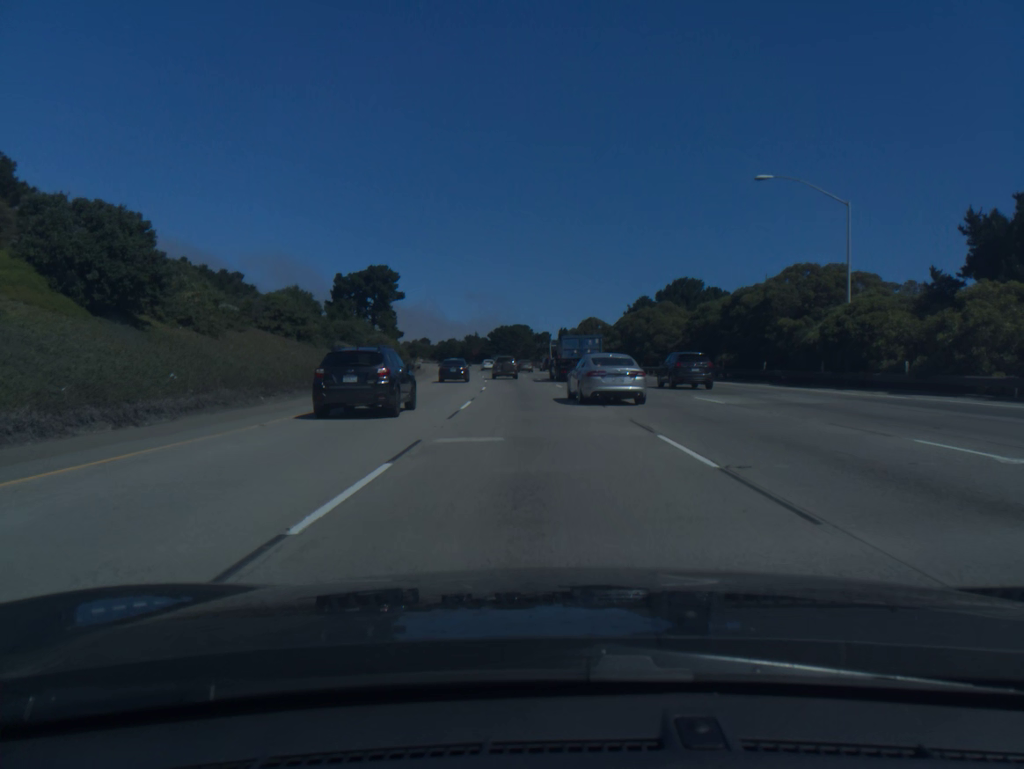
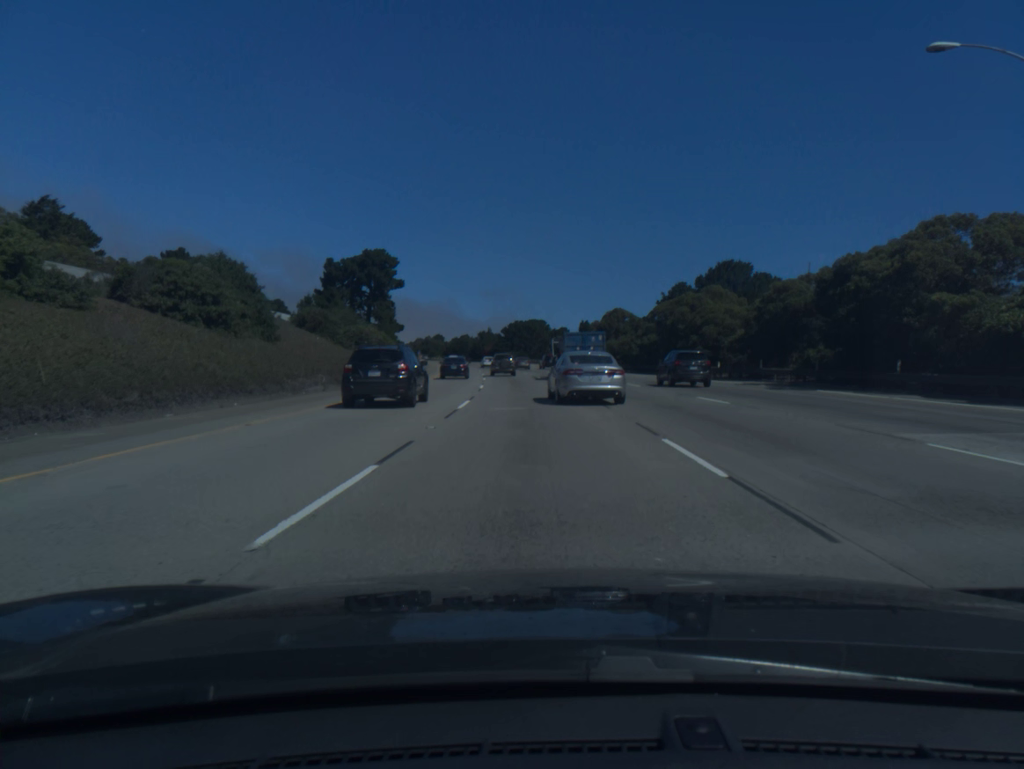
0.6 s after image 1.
(-0.2, +15.2) m; -1°
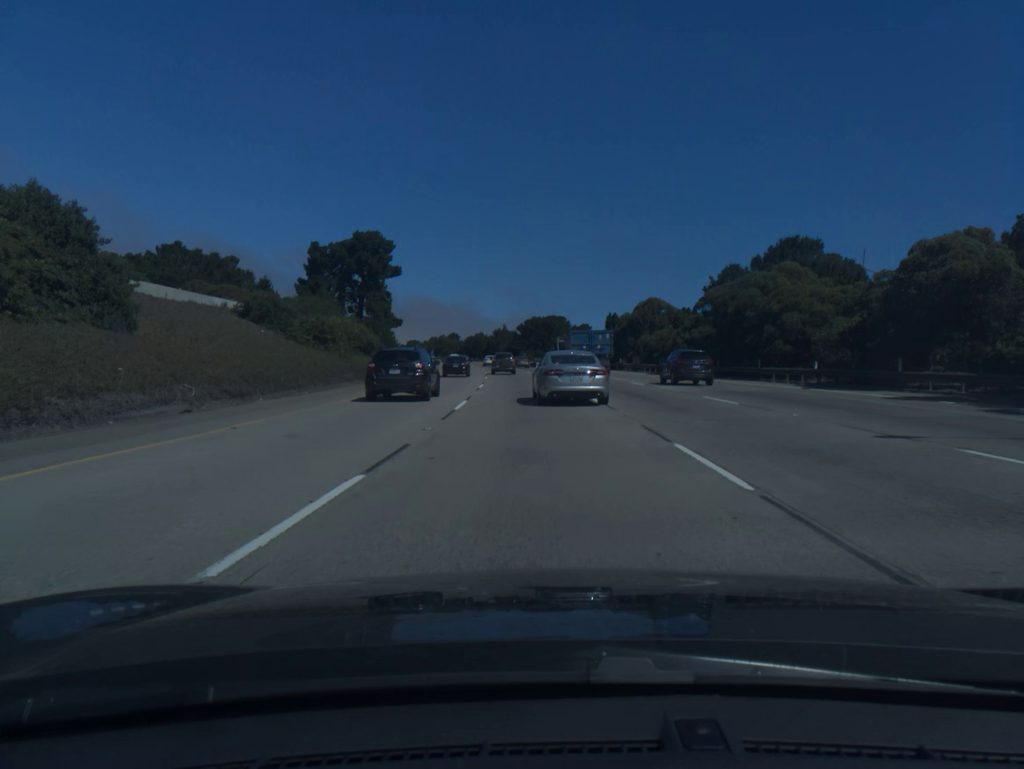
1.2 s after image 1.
(-0.2, +15.3) m; -1°
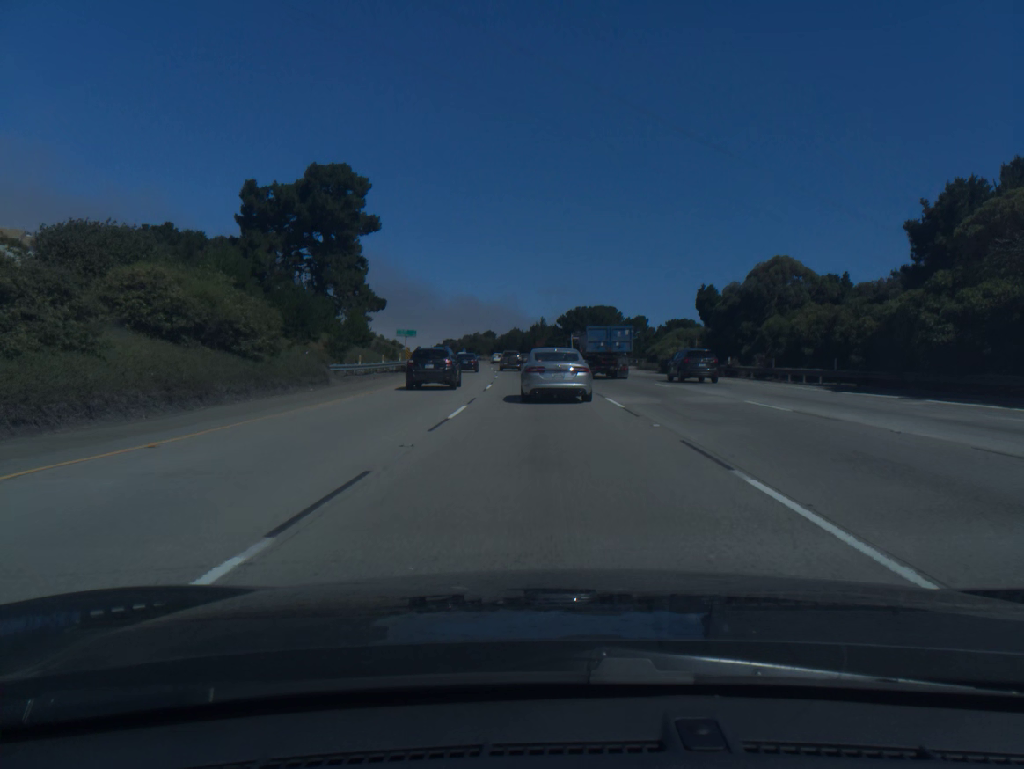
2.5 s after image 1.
(-0.9, +32.6) m; -3°
